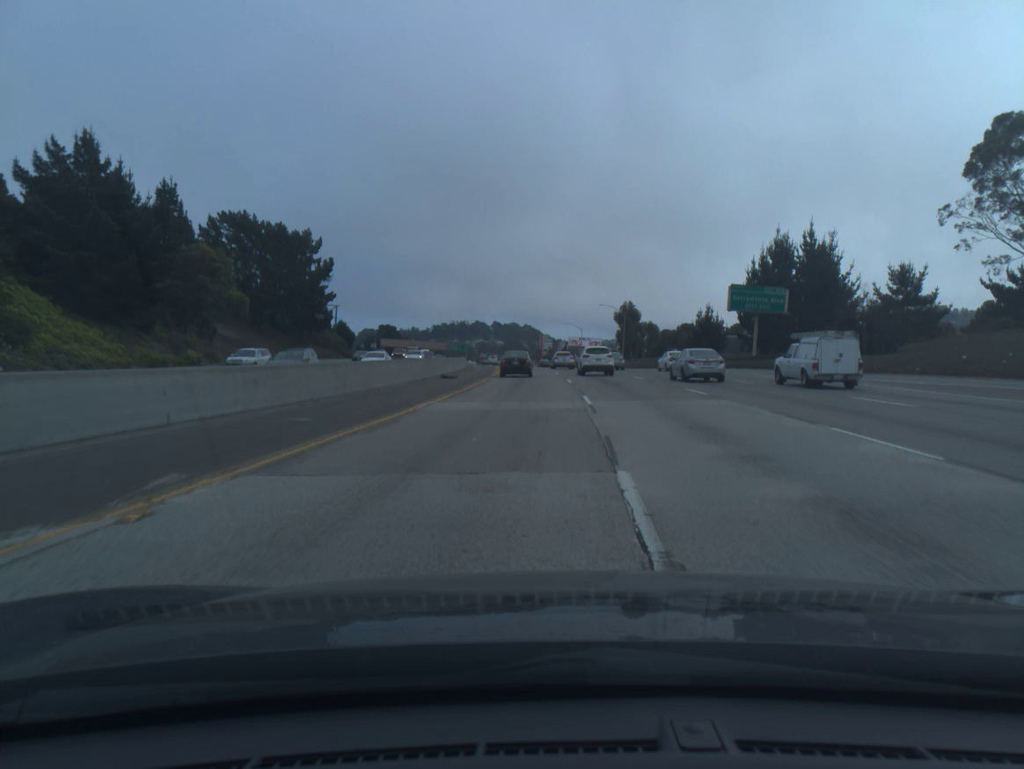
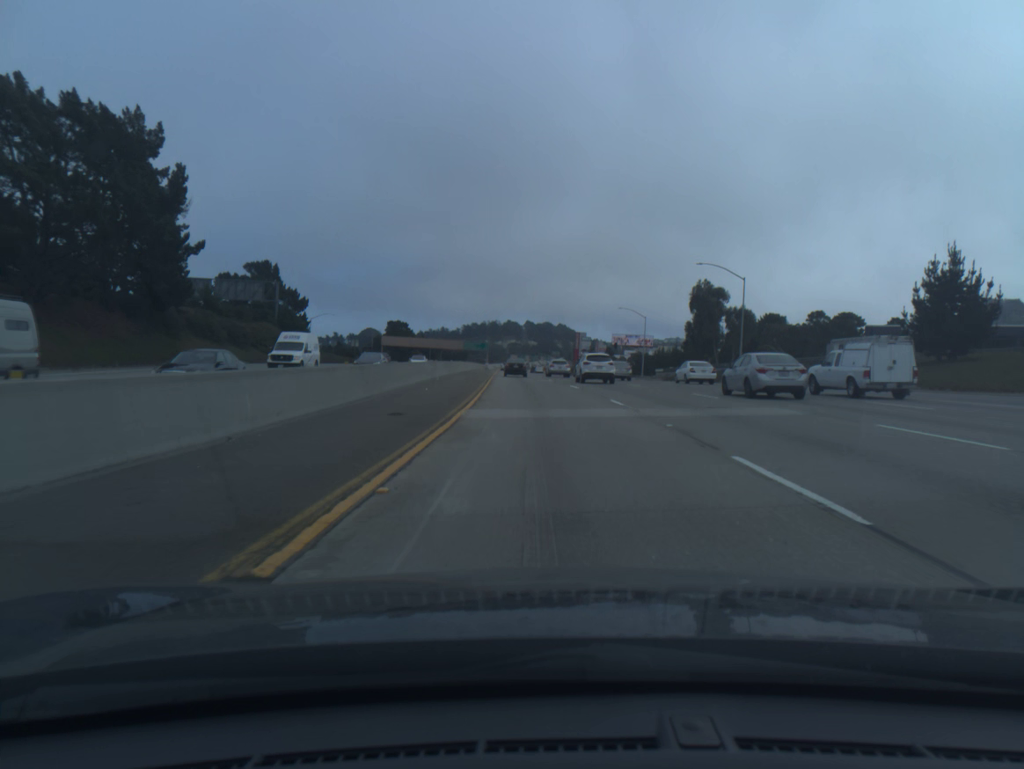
(-1.4, +57.1) m; -2°
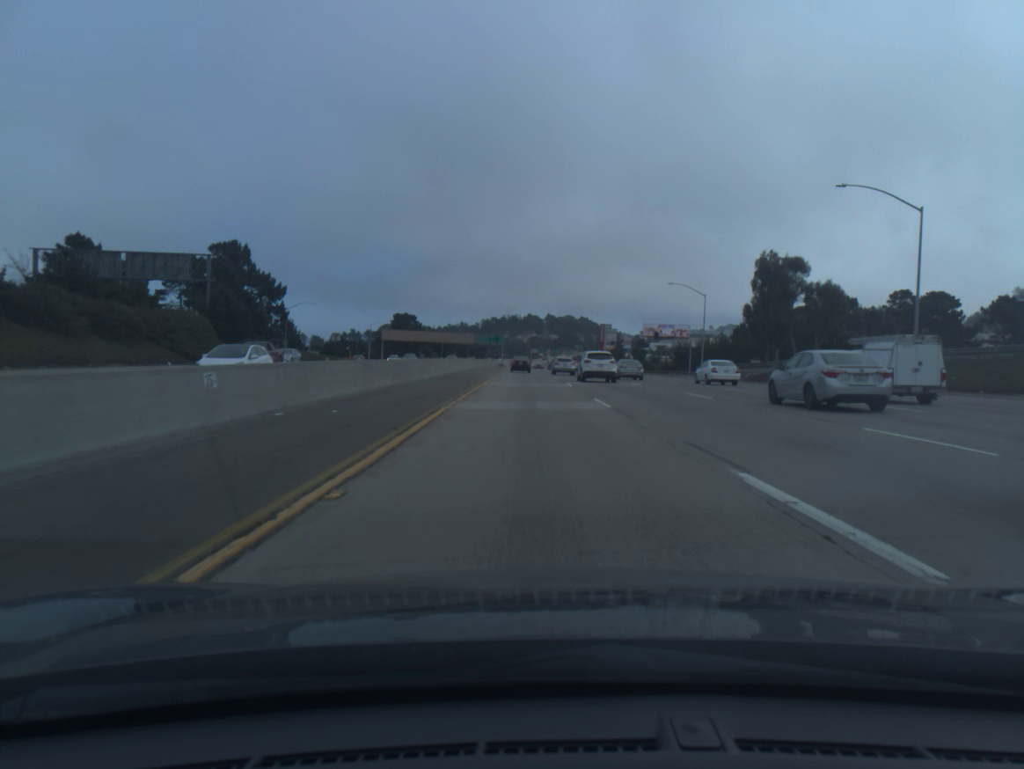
(-0.4, +29.5) m; -1°
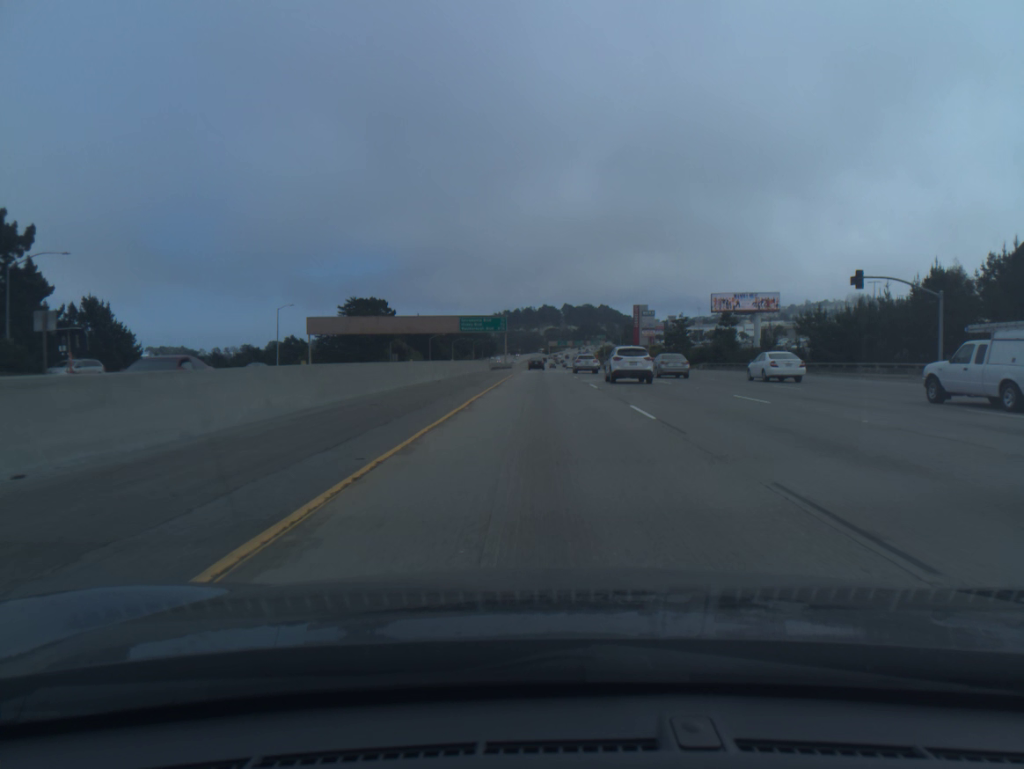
(-1.8, +77.1) m; -1°
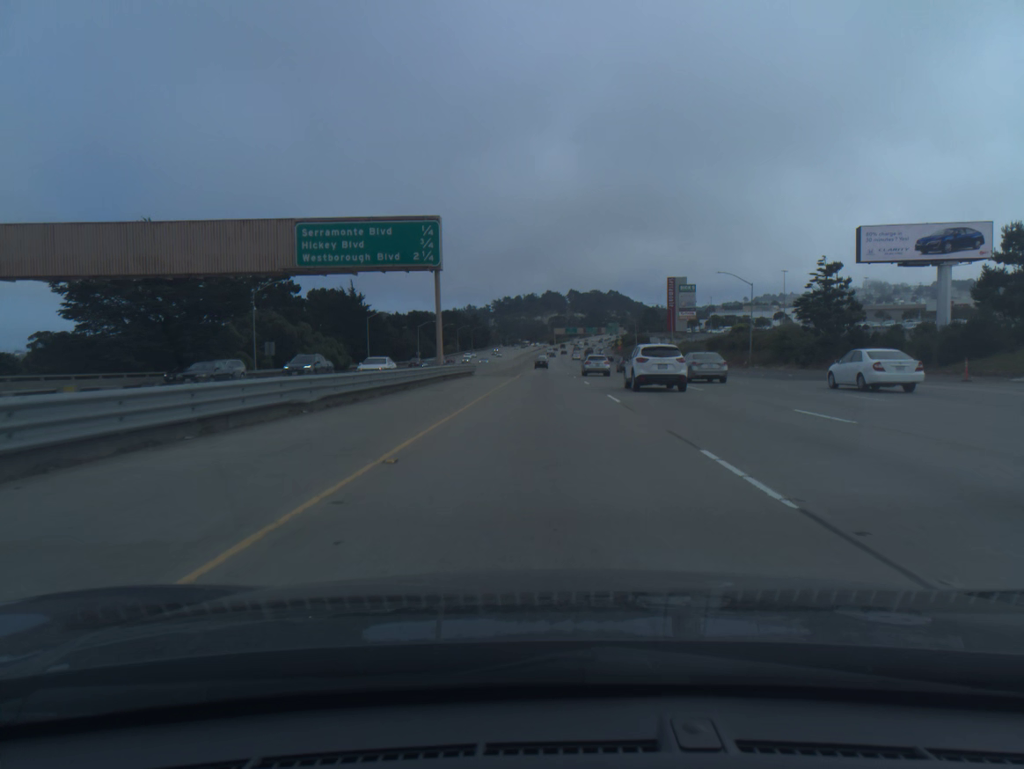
(-0.1, +81.4) m; 0°
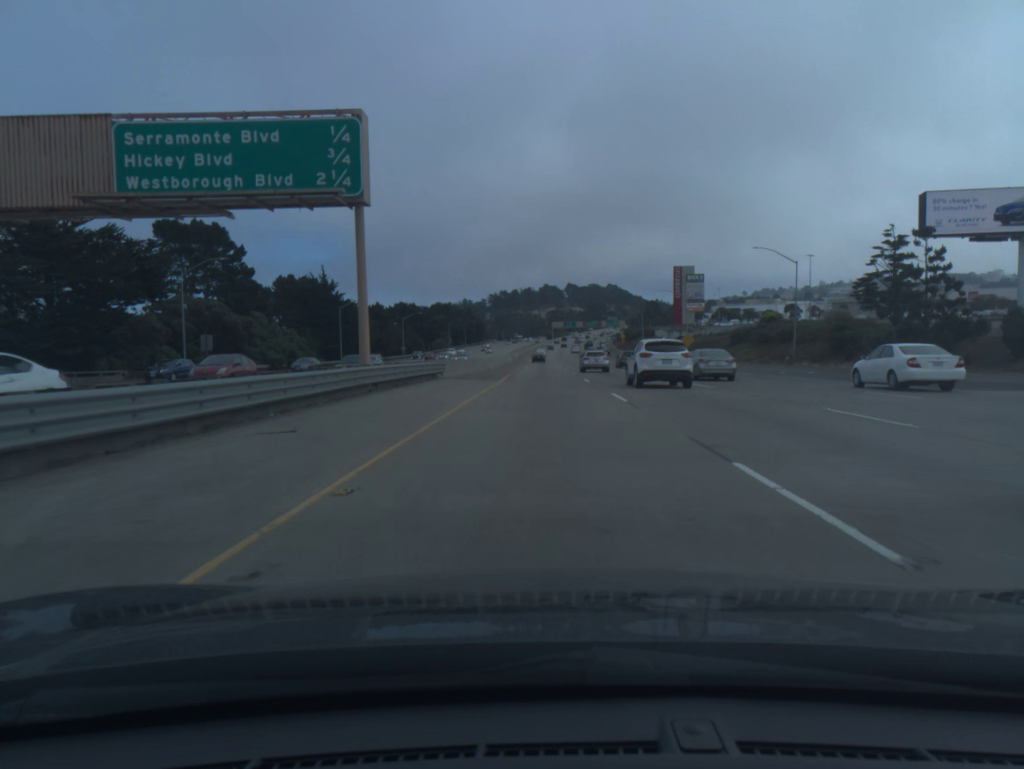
(0.0, +16.8) m; 0°
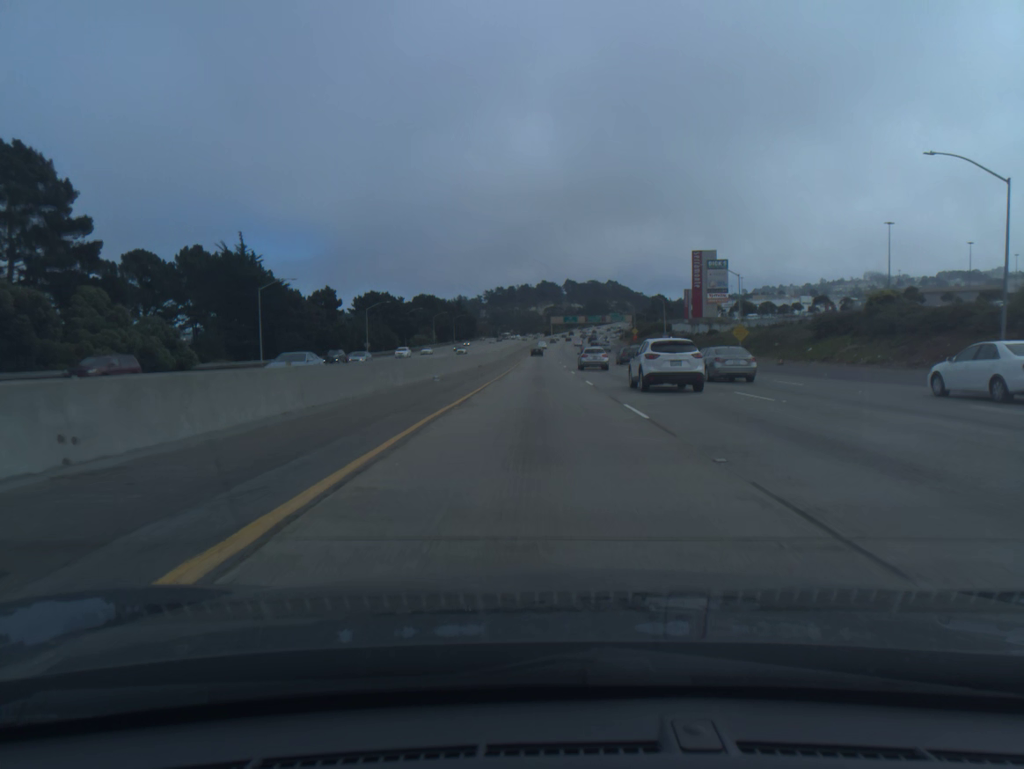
(+0.1, +34.1) m; 0°
